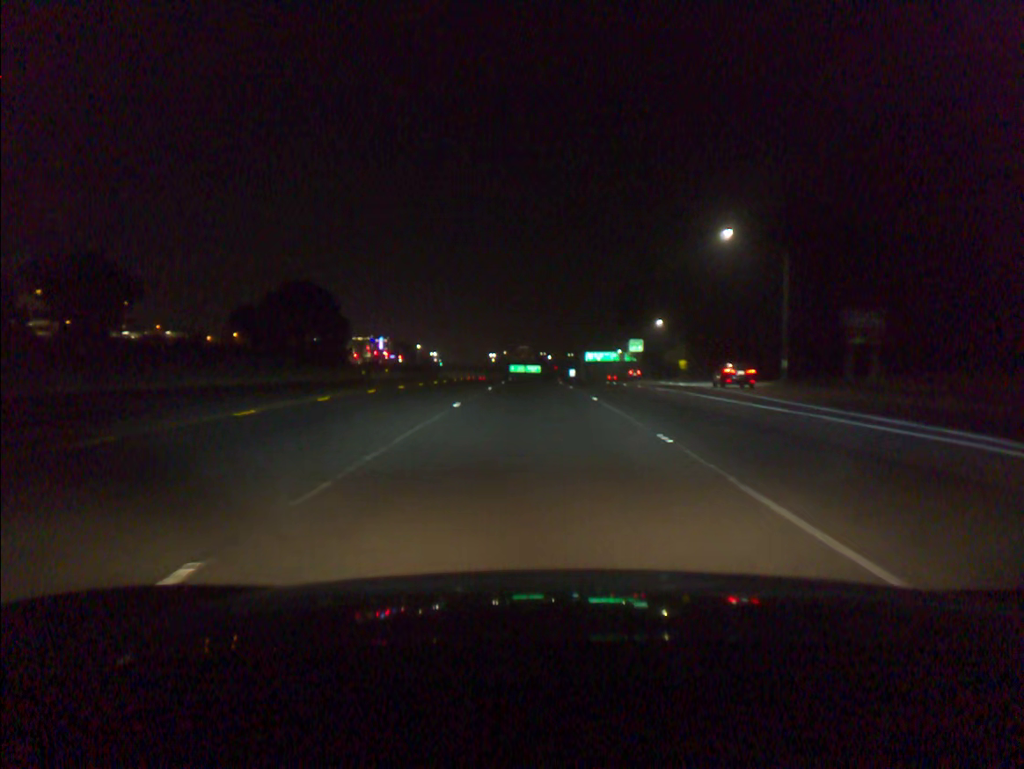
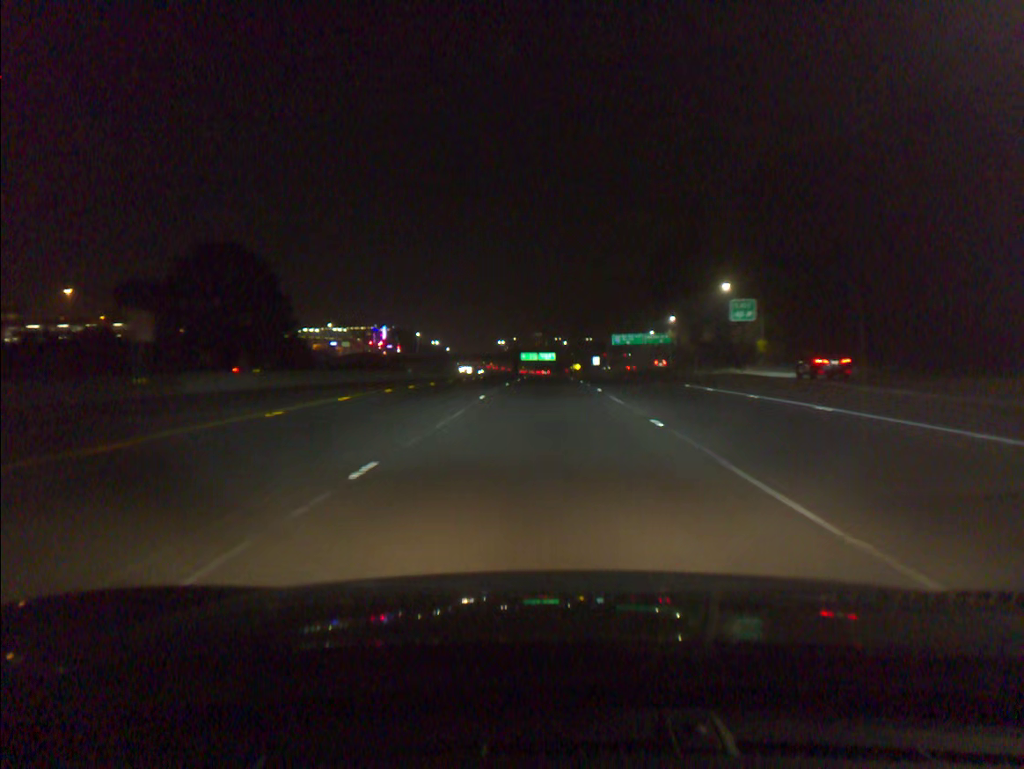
(-0.5, +40.5) m; -1°
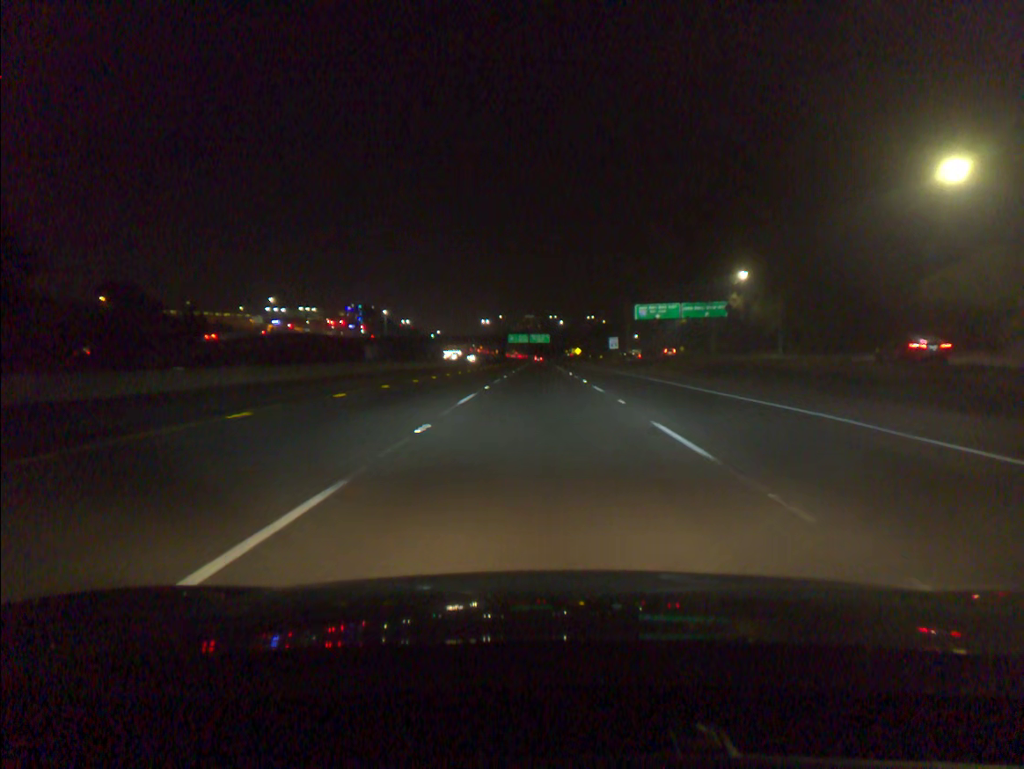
(+0.2, +54.6) m; 0°
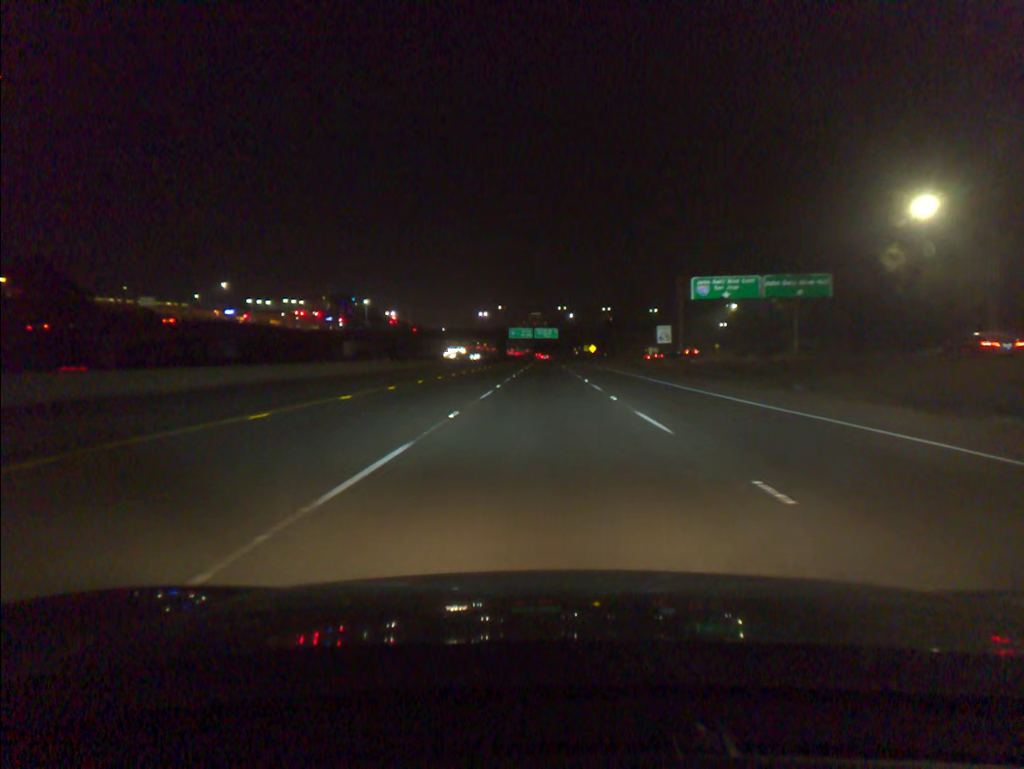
(-0.2, +40.9) m; 0°
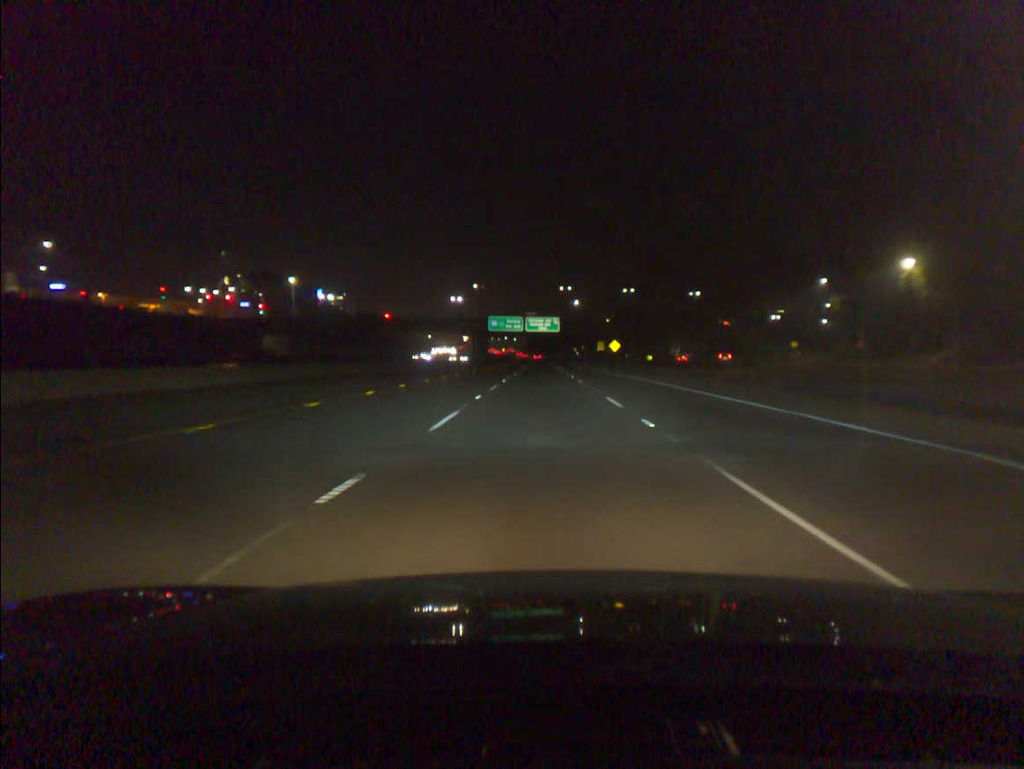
(+0.3, +67.7) m; 0°
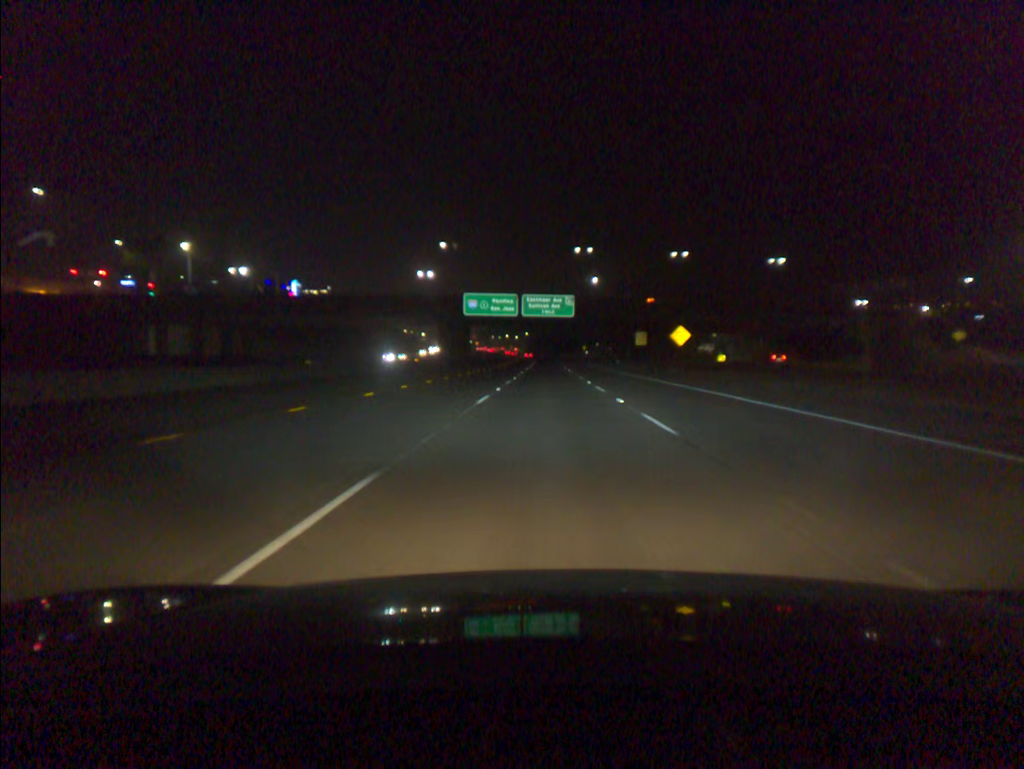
(-0.3, +54.3) m; 0°
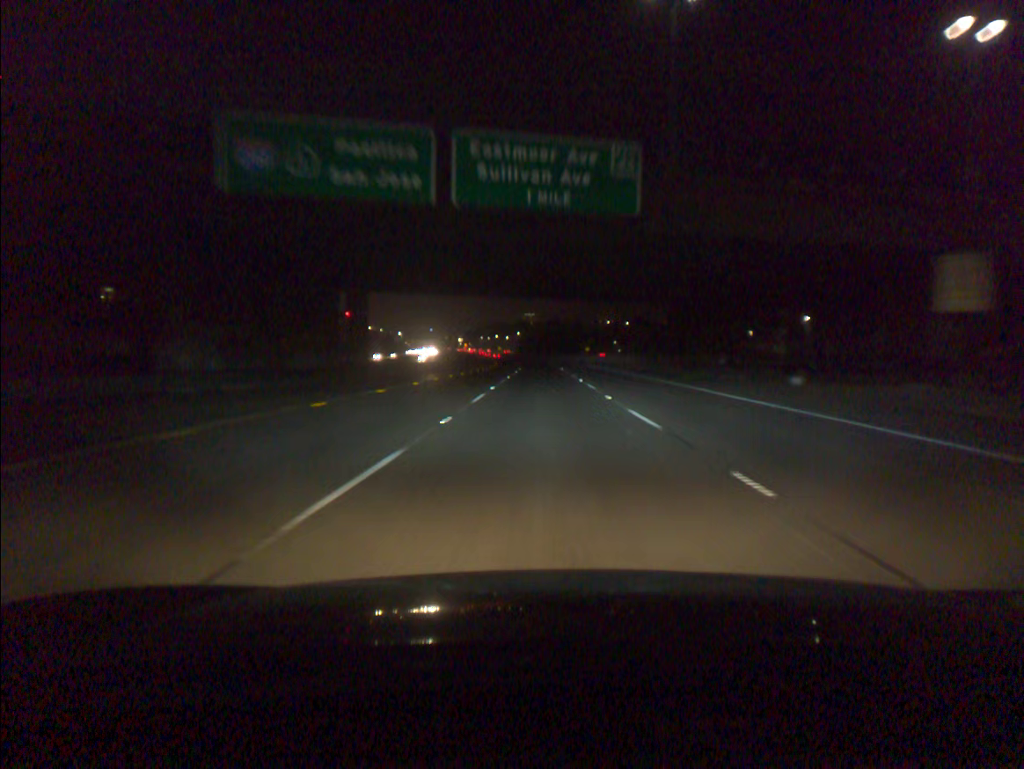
(+0.4, +71.3) m; 0°
